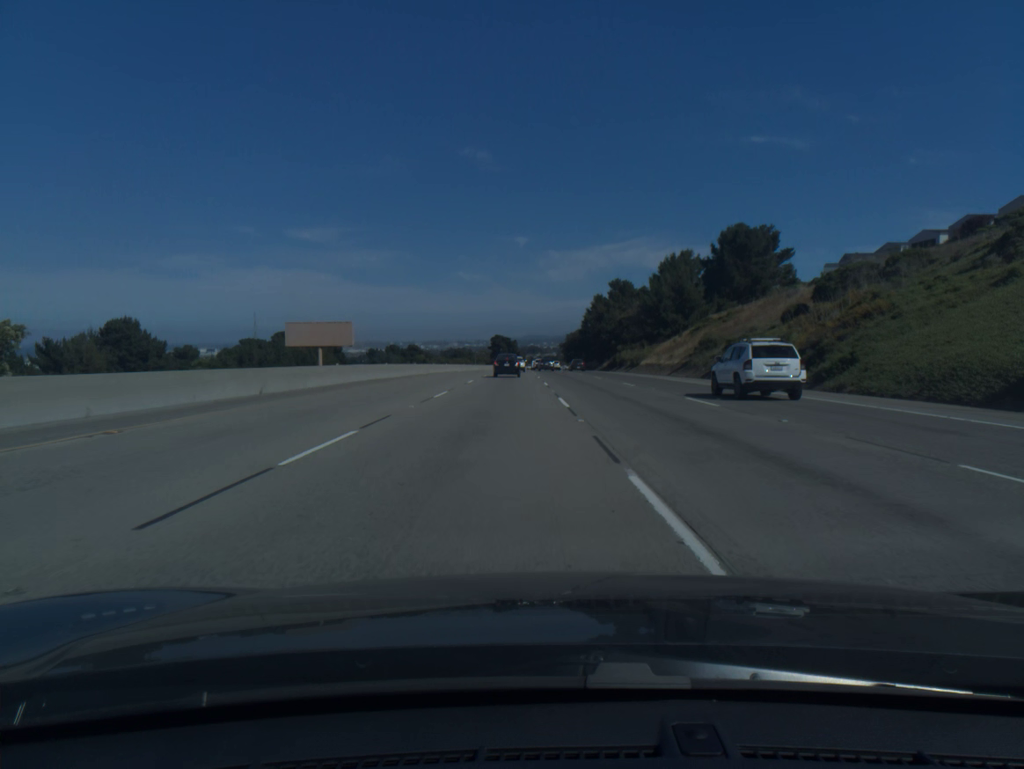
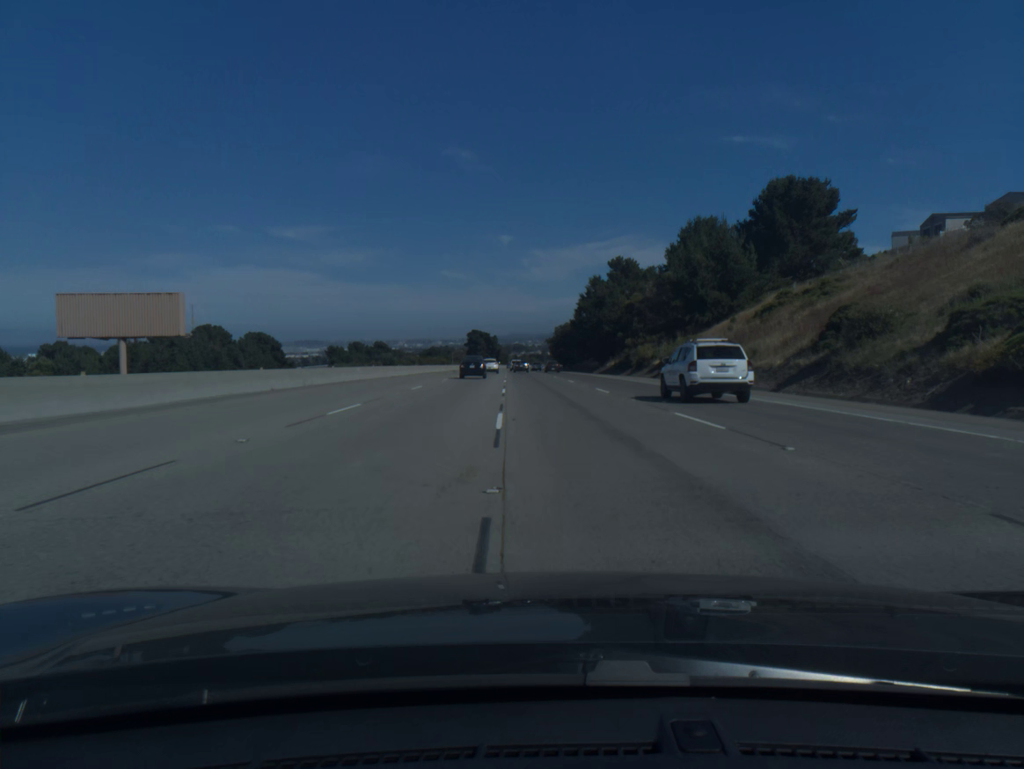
(+0.3, +35.5) m; +1°
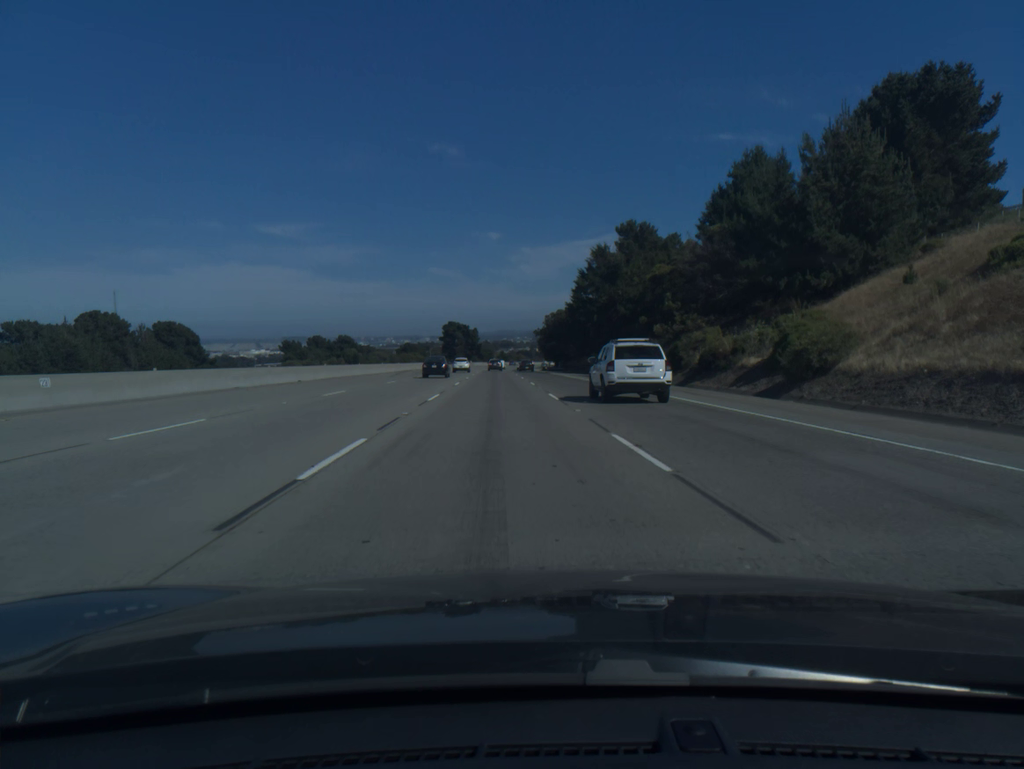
(+0.3, +34.6) m; +1°
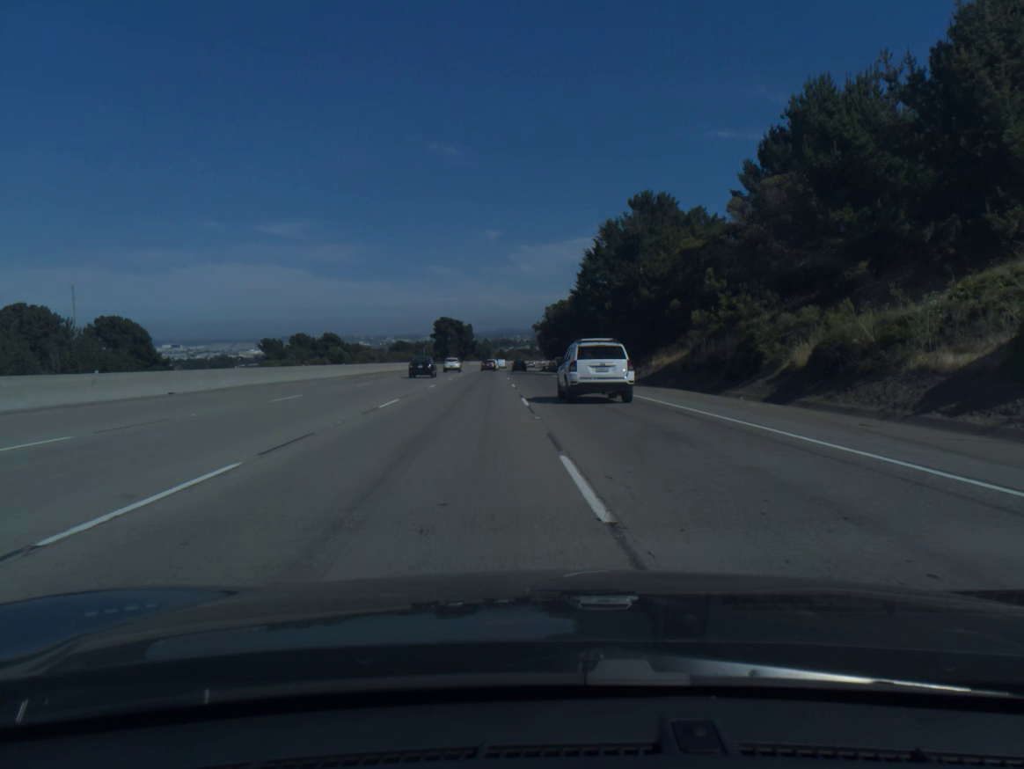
(0.0, +17.2) m; 0°
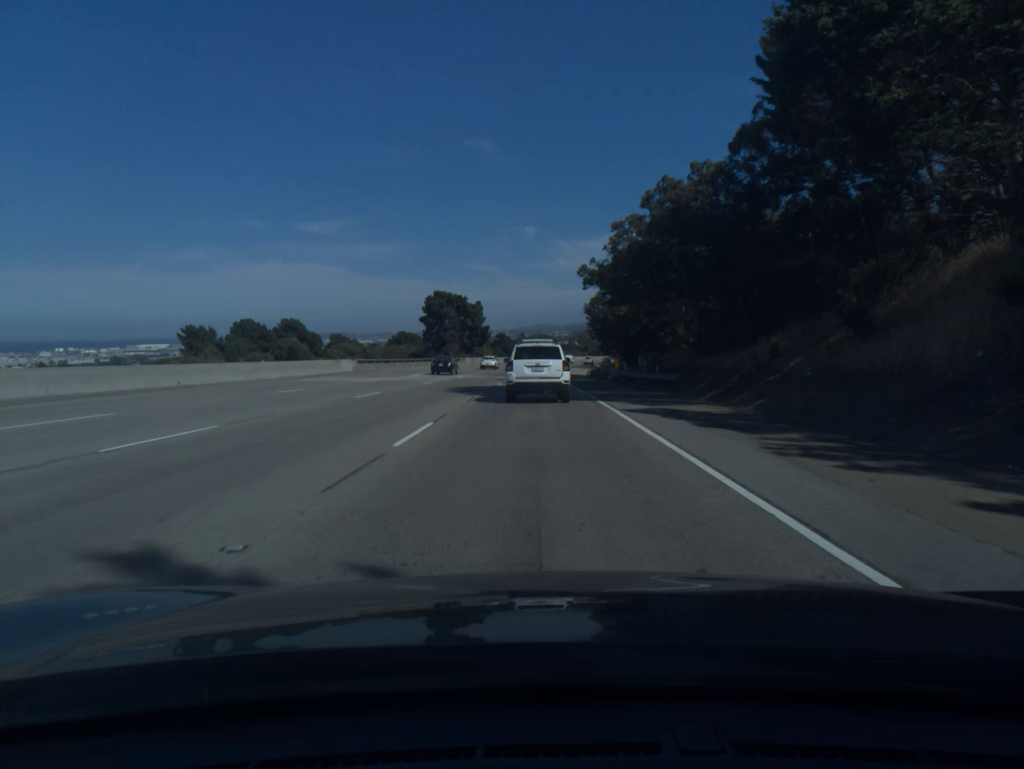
(-1.3, +68.1) m; -3°
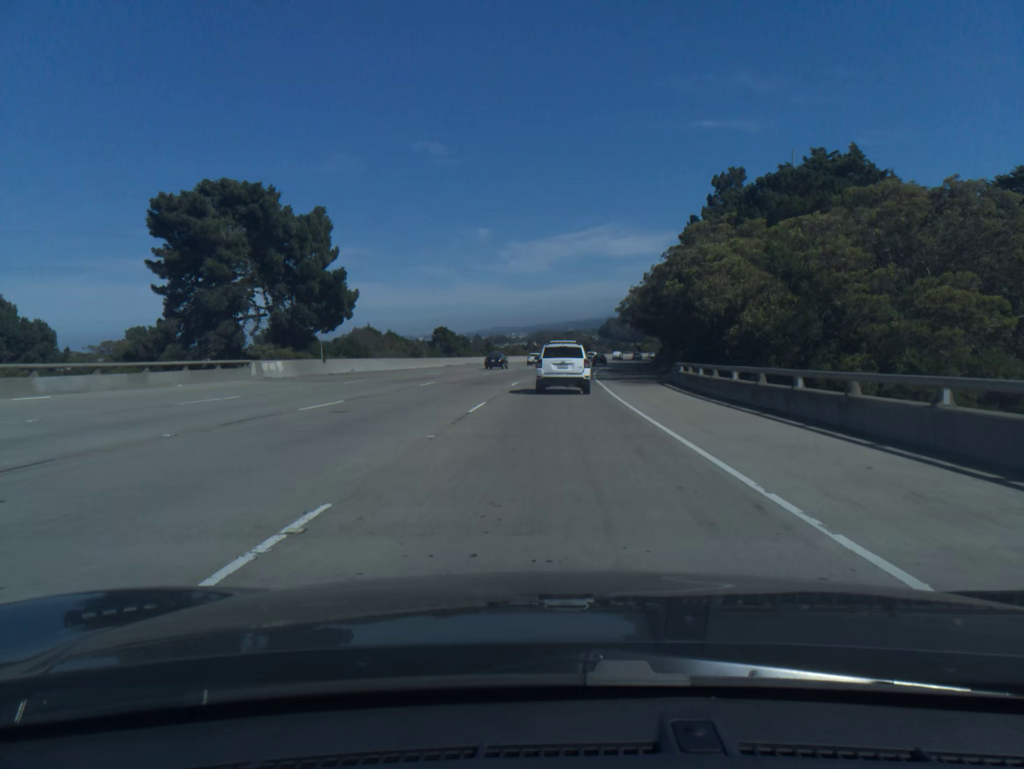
(+0.2, +81.5) m; +3°
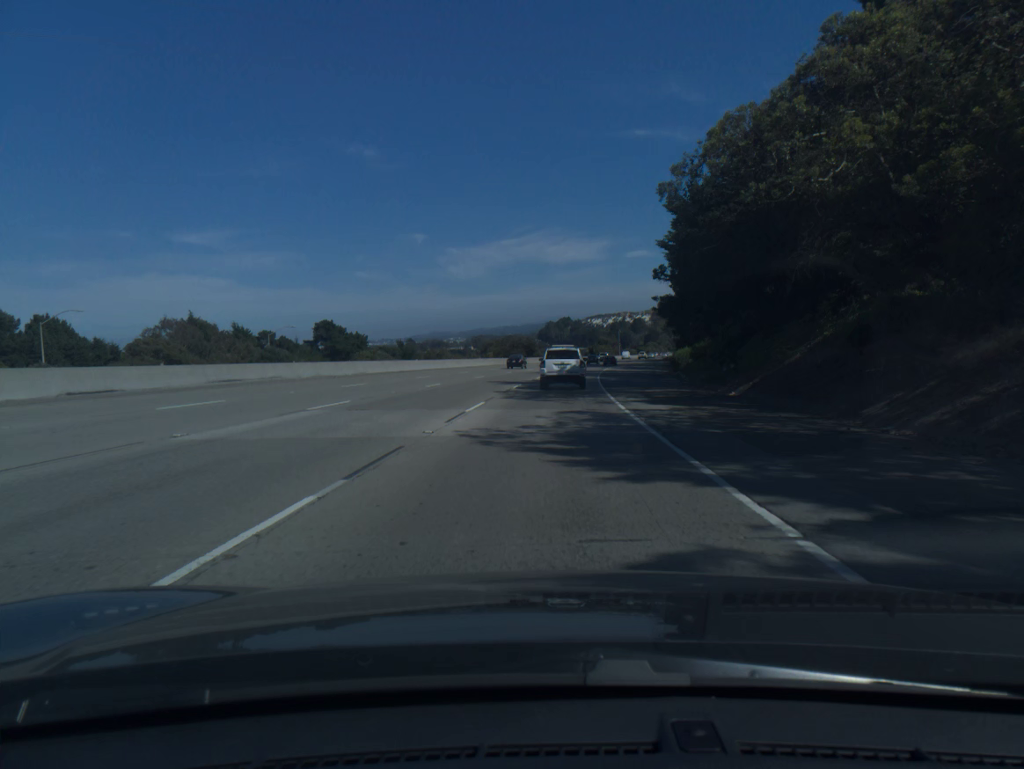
(+2.5, +62.9) m; +4°
